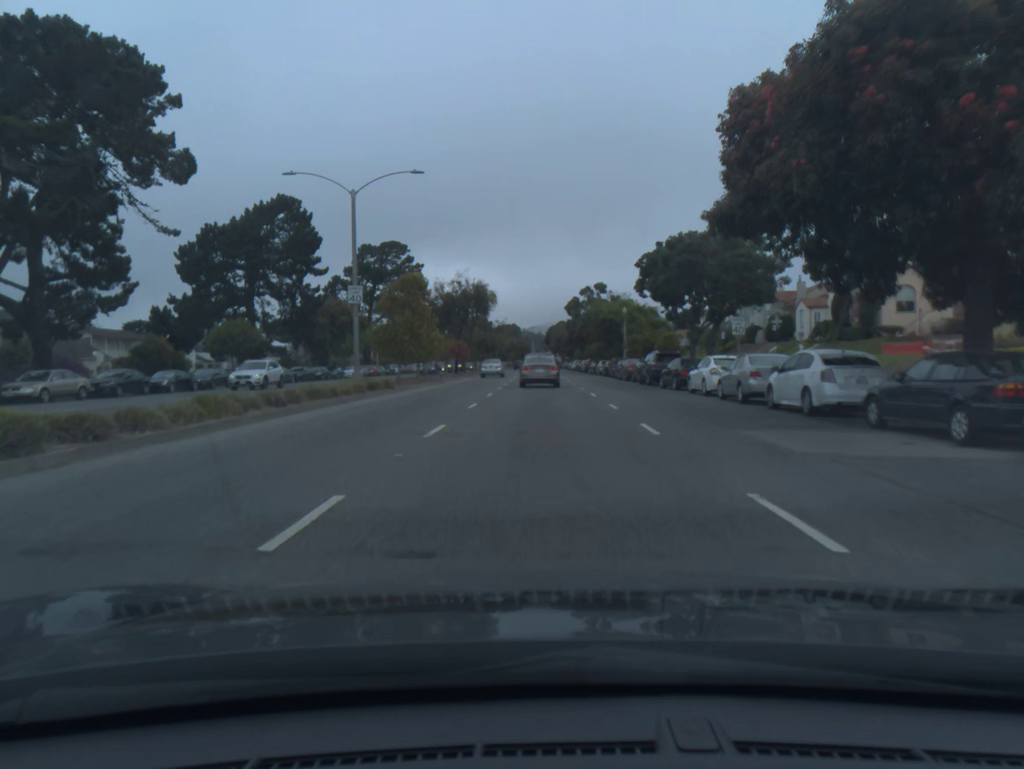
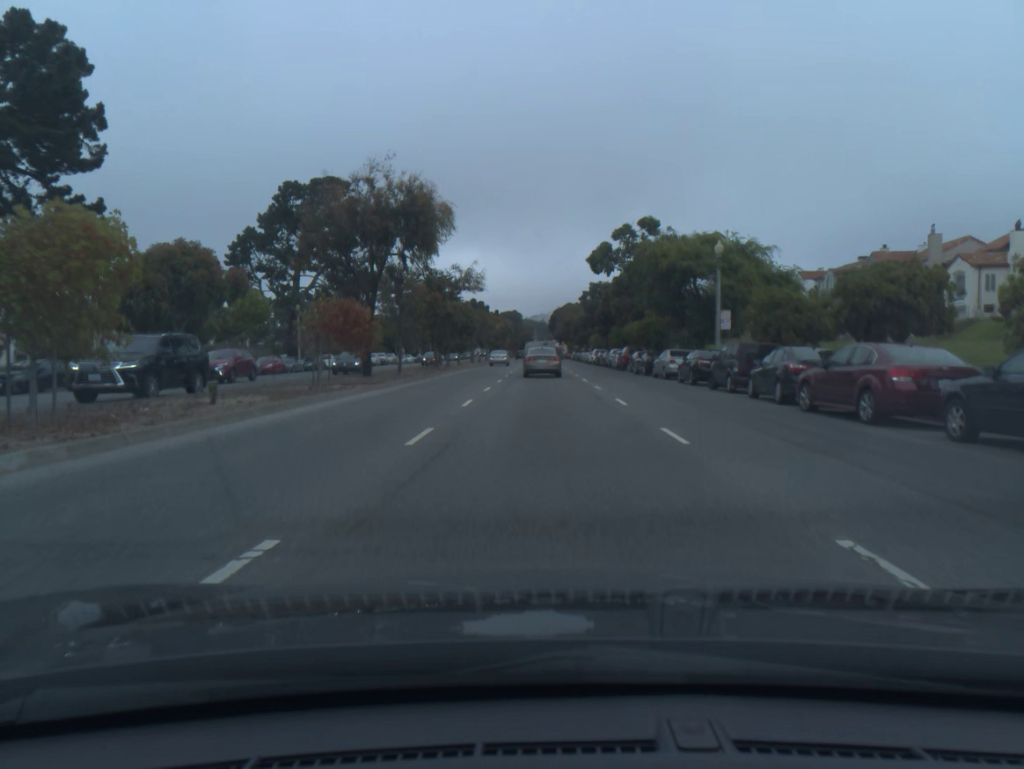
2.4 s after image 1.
(-0.2, +38.4) m; 0°
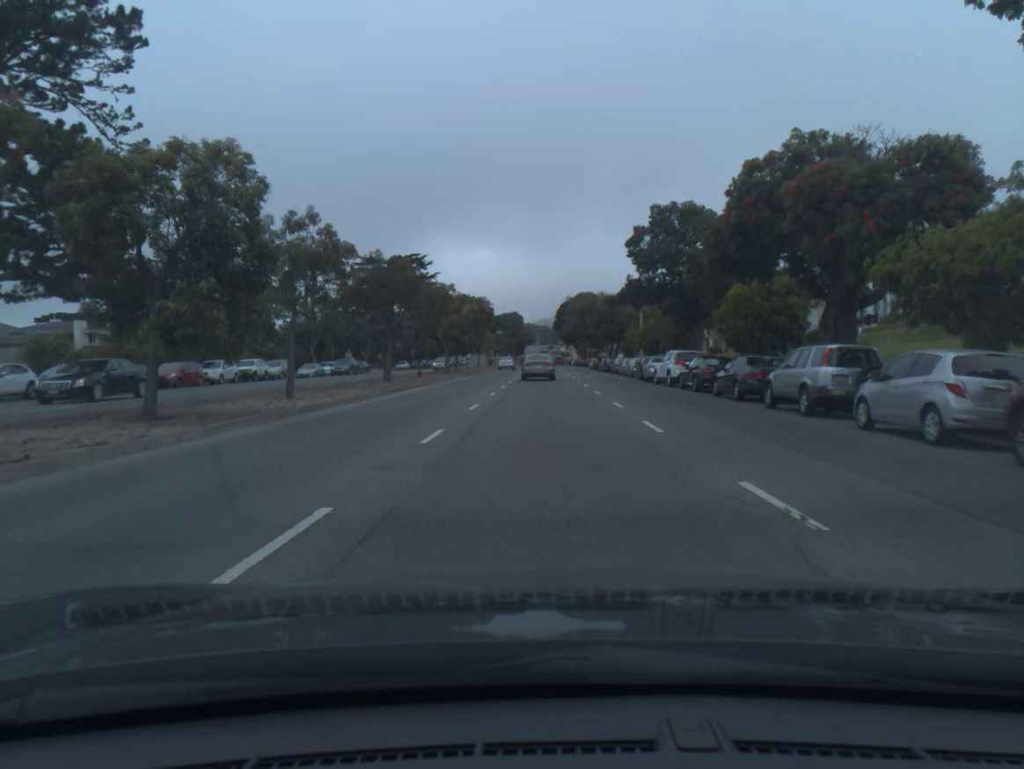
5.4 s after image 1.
(+0.1, +49.4) m; 0°
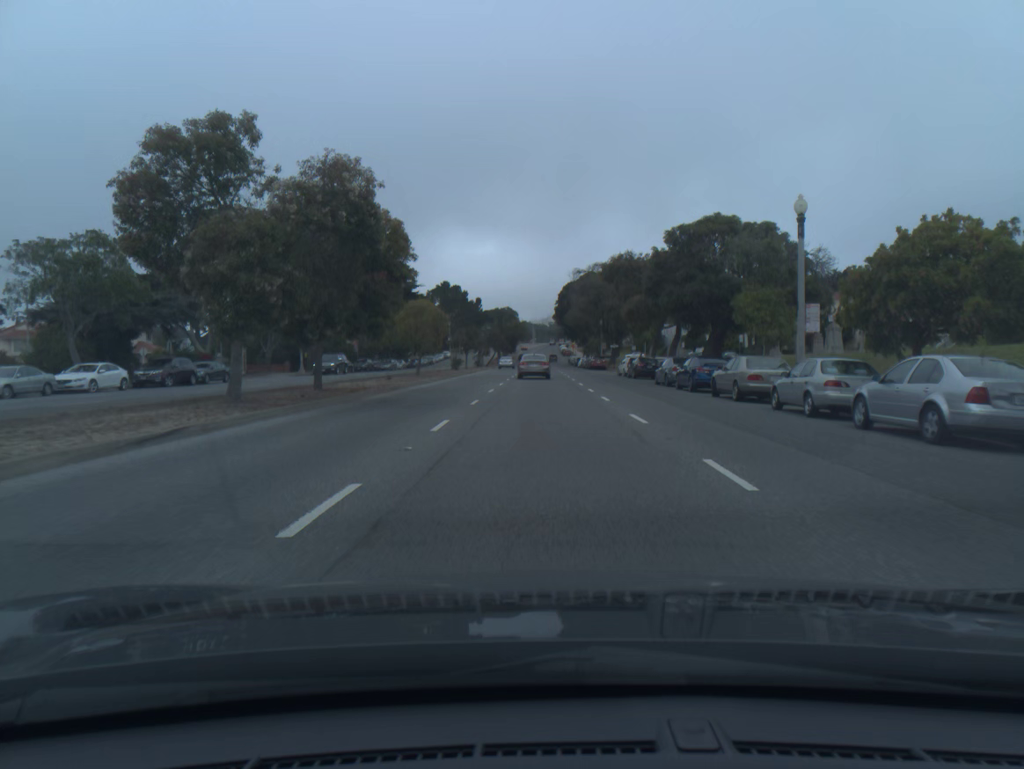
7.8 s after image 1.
(0.0, +41.7) m; 0°
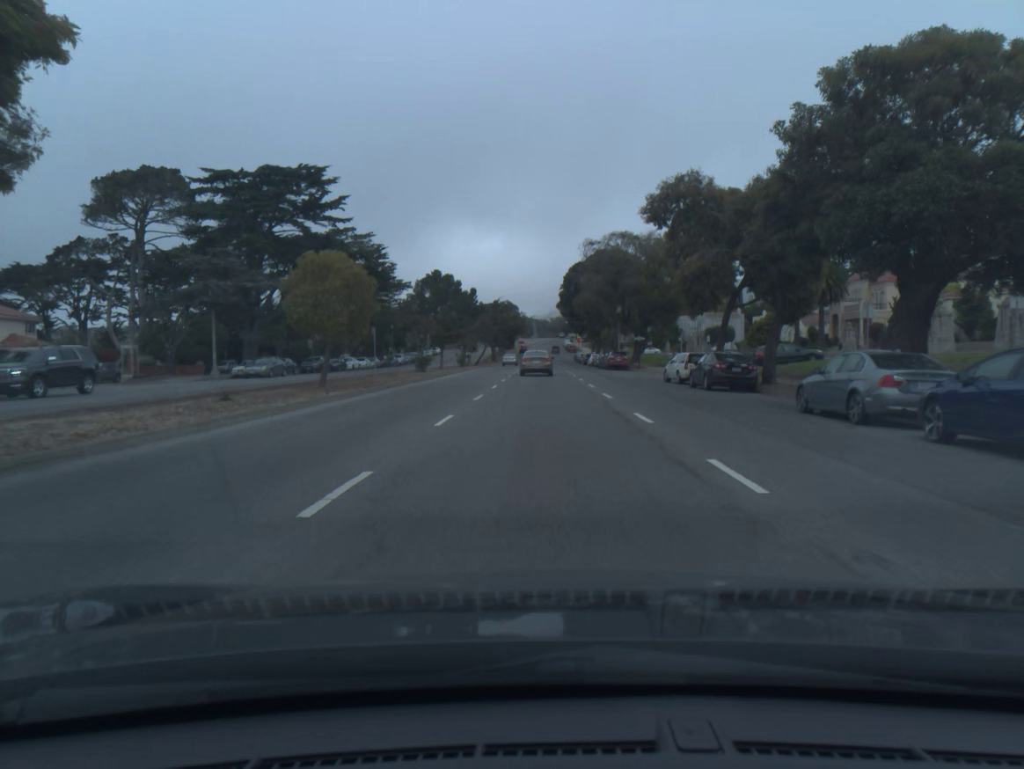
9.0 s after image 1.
(0.0, +21.5) m; 0°
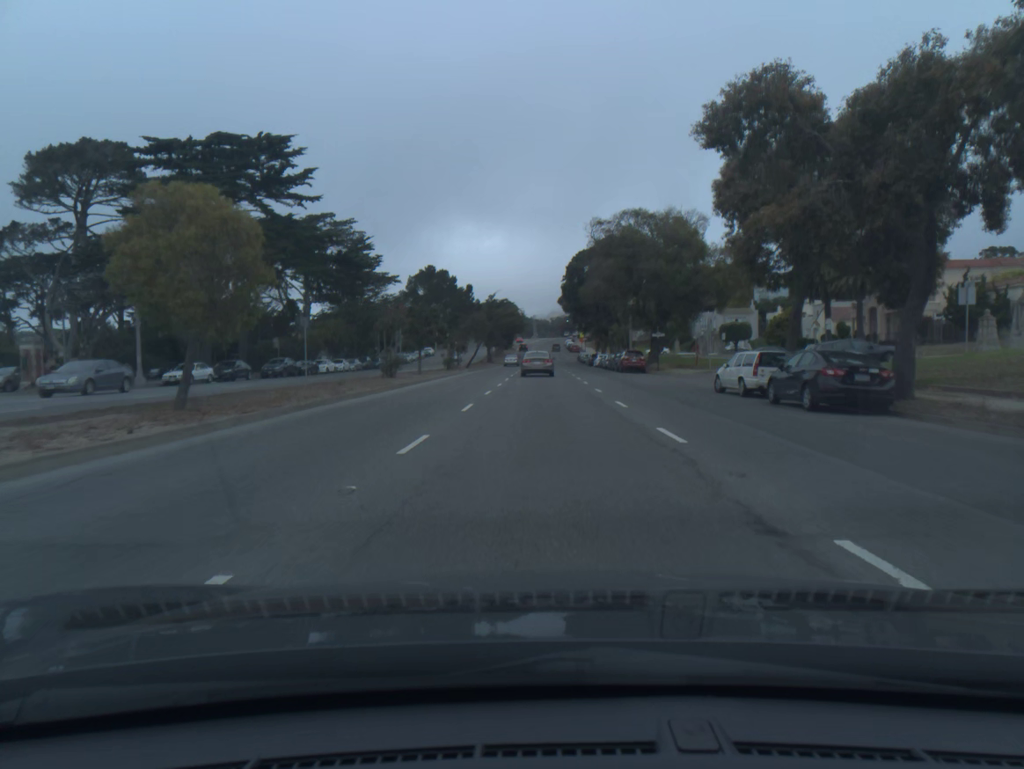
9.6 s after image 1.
(0.0, +10.8) m; 0°
